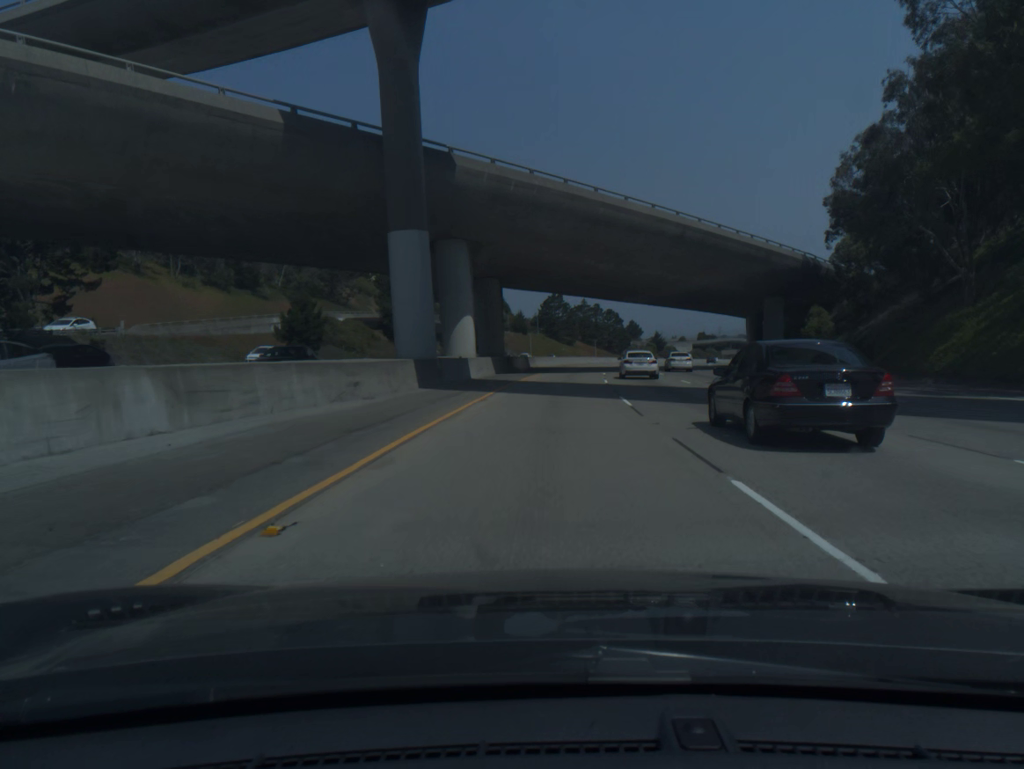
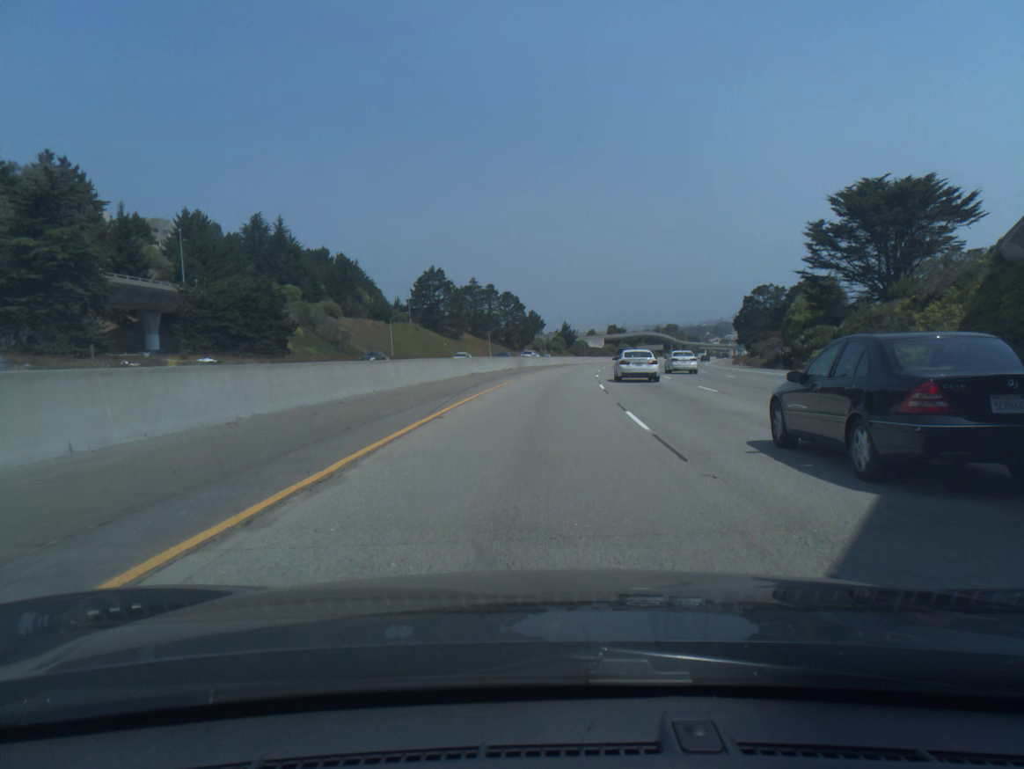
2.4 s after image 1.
(+5.2, +79.3) m; +7°
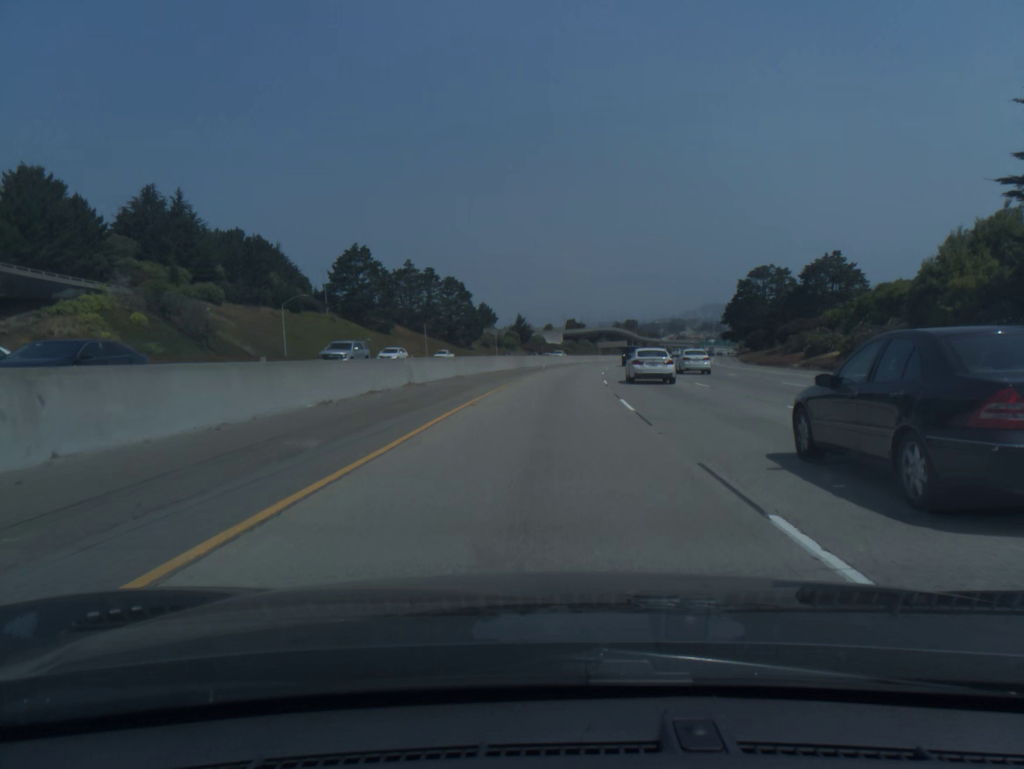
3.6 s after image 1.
(+1.1, +39.6) m; +3°
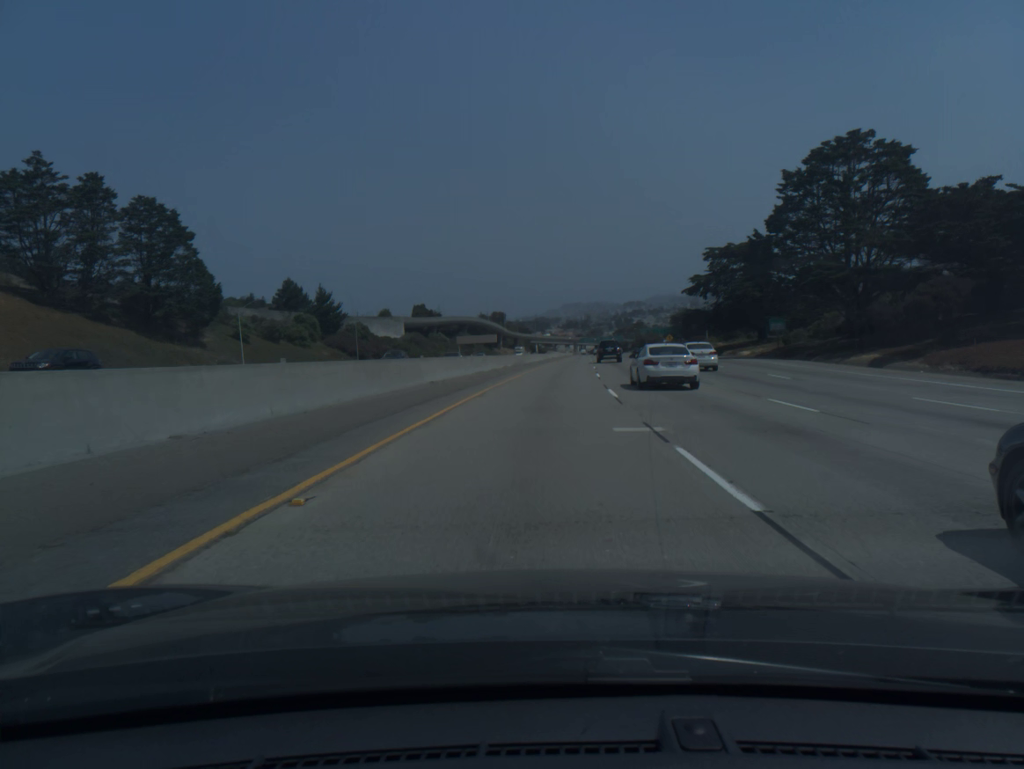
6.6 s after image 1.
(+8.6, +98.5) m; +10°
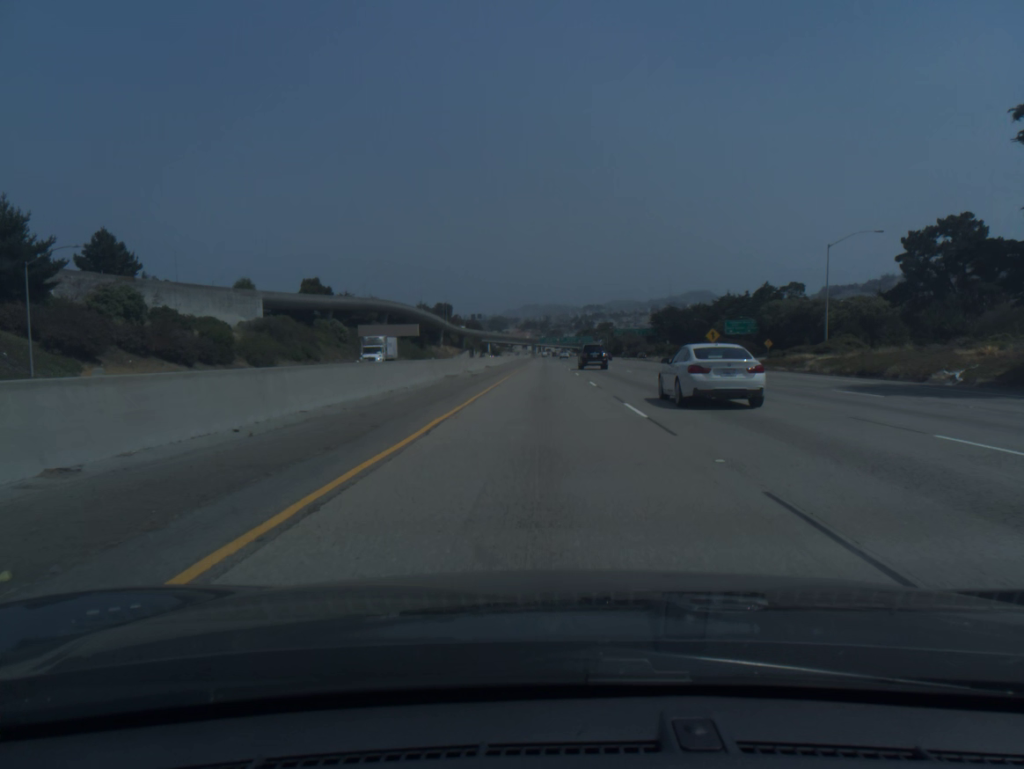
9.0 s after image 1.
(+3.1, +79.5) m; +3°
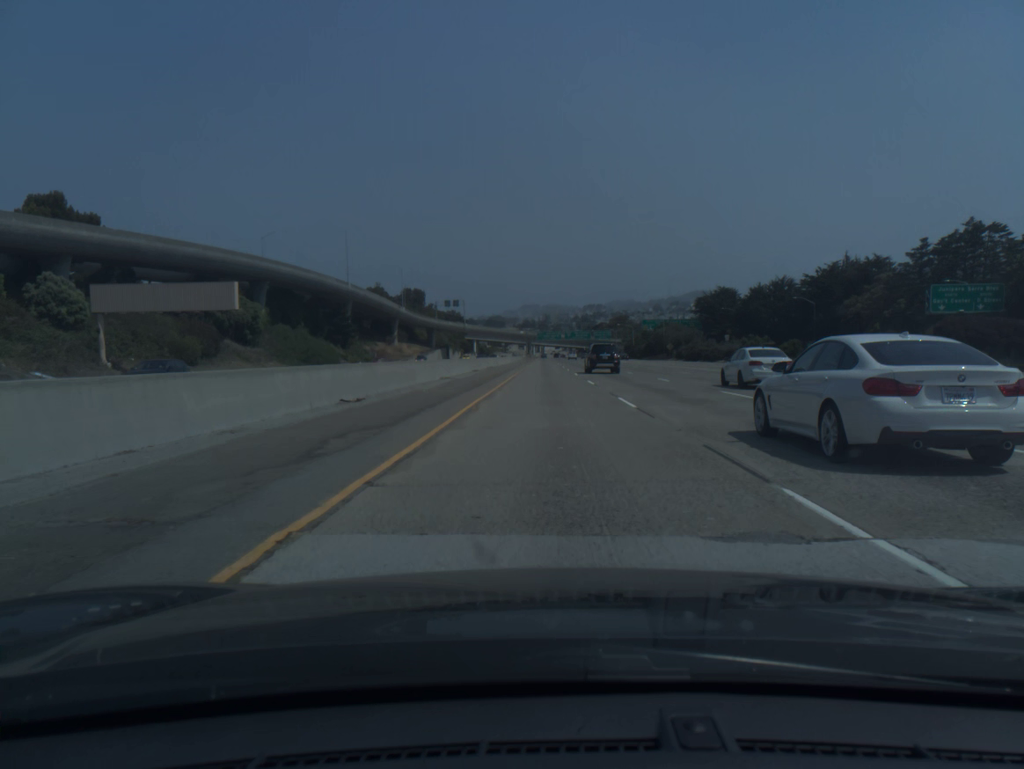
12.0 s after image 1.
(0.0, +99.5) m; 0°
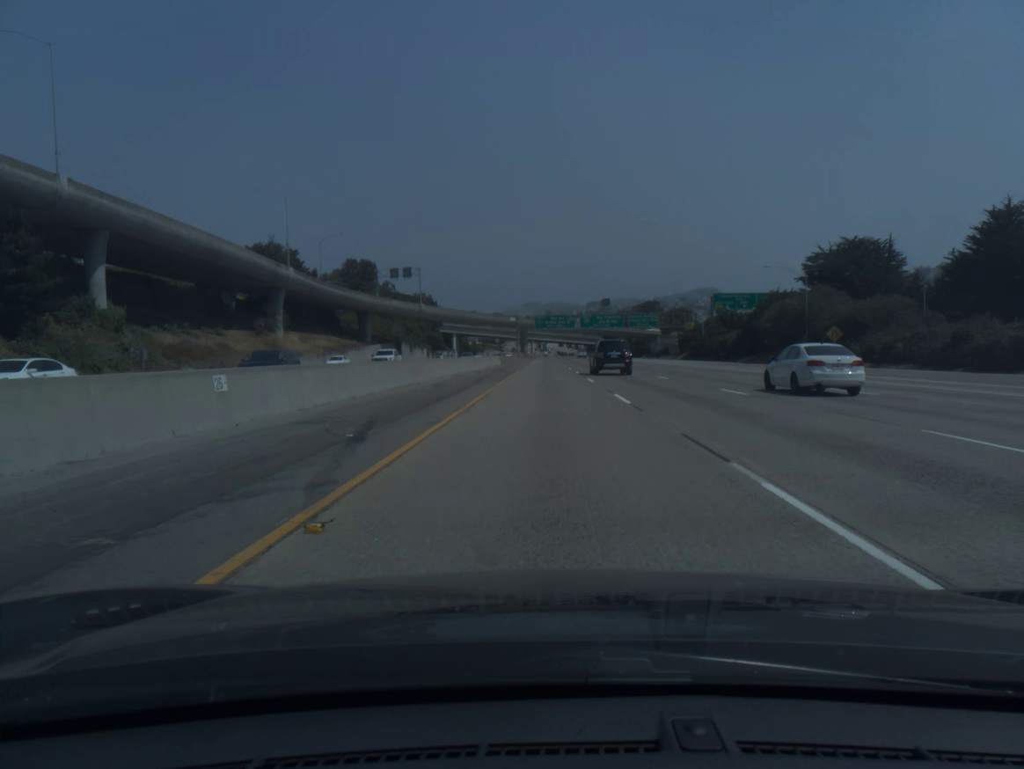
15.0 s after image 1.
(+0.1, +99.5) m; 0°
